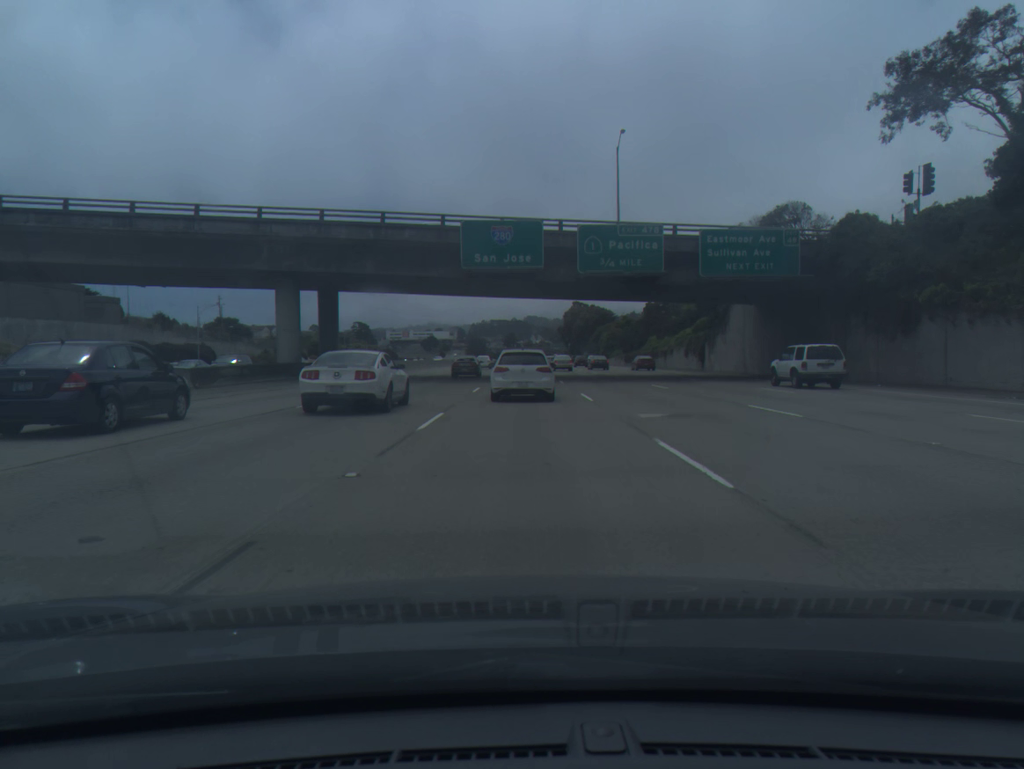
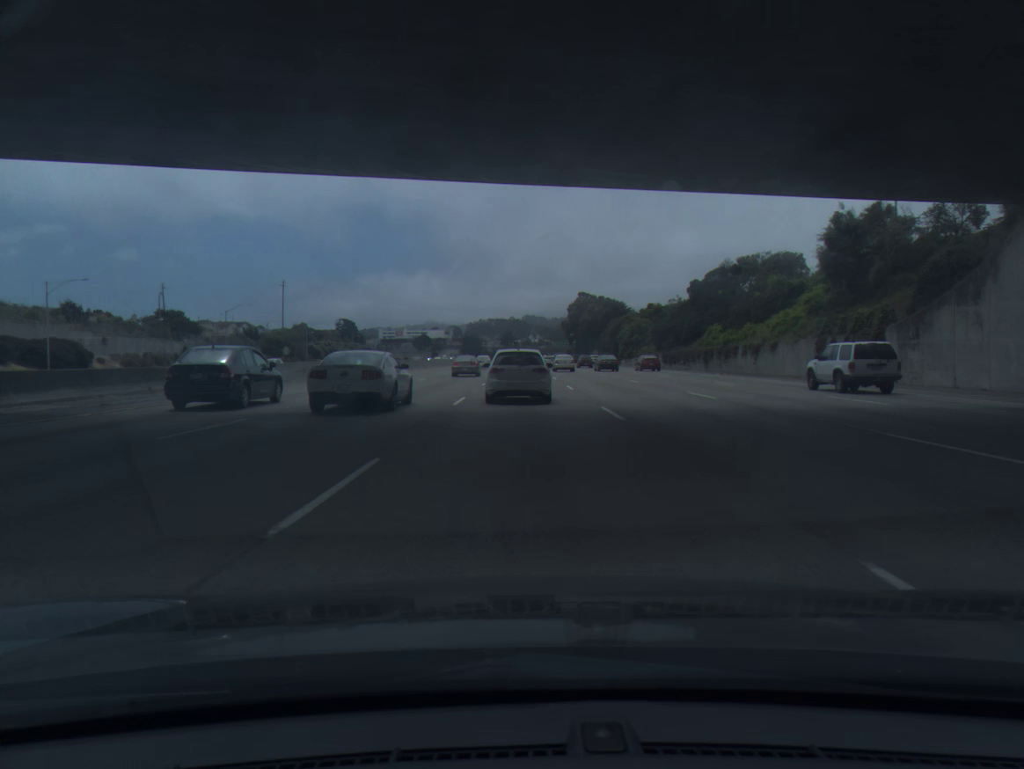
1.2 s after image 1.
(+0.1, +37.0) m; 0°
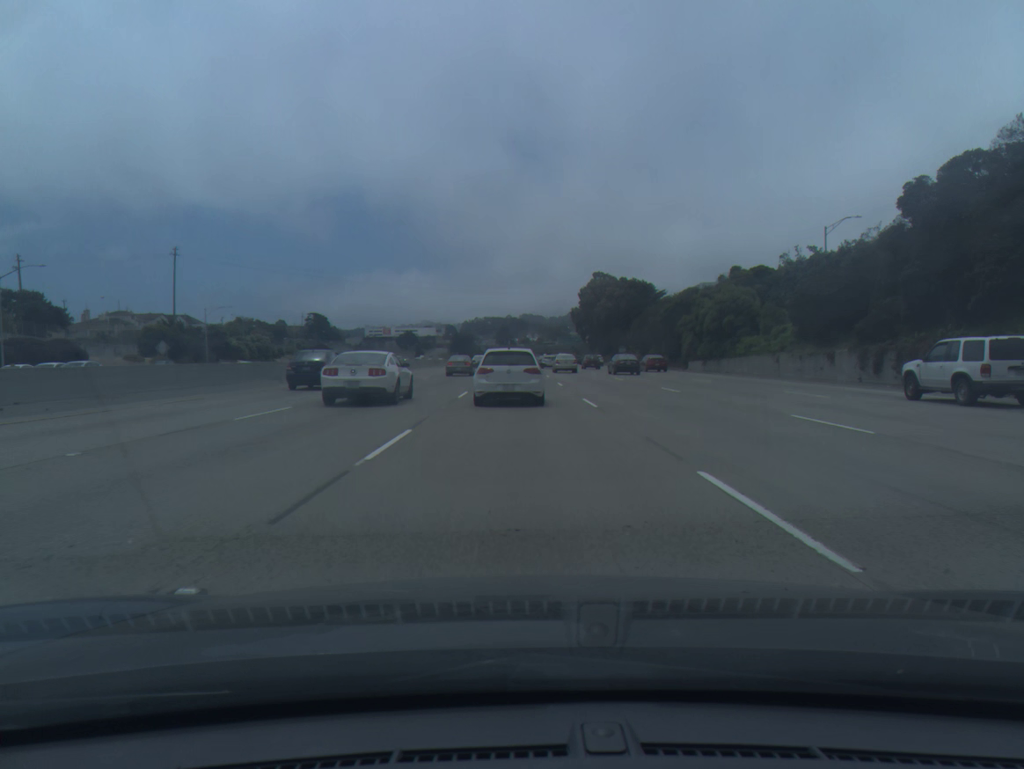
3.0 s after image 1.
(+0.1, +54.6) m; 0°
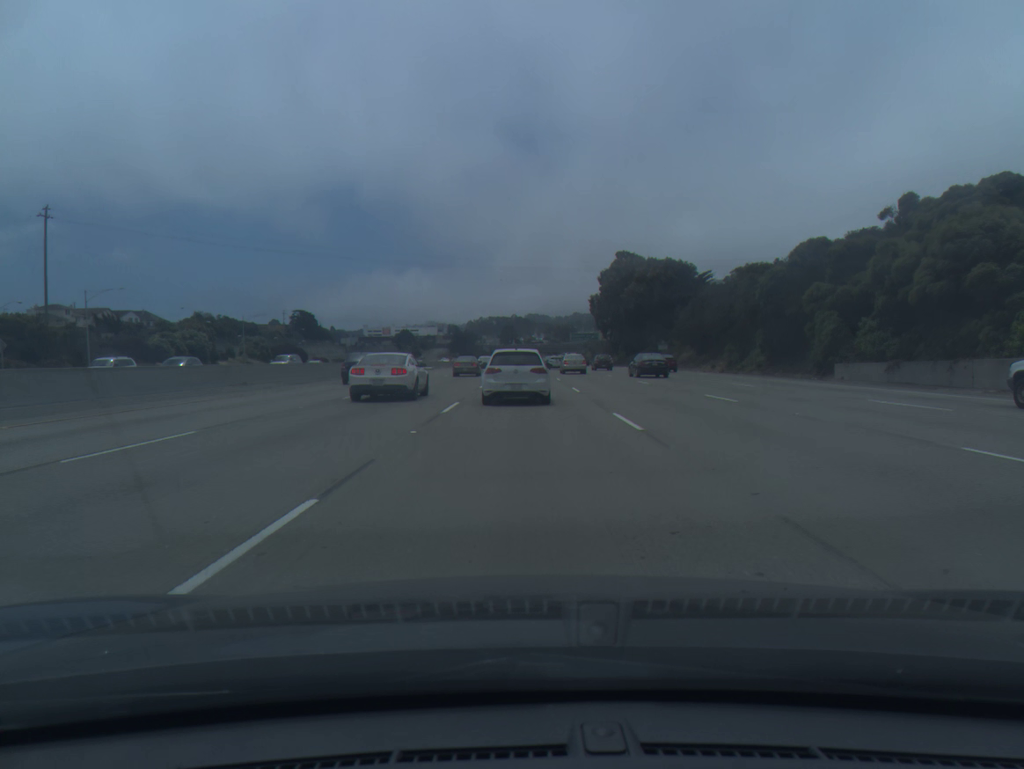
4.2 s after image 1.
(-0.1, +35.5) m; 0°
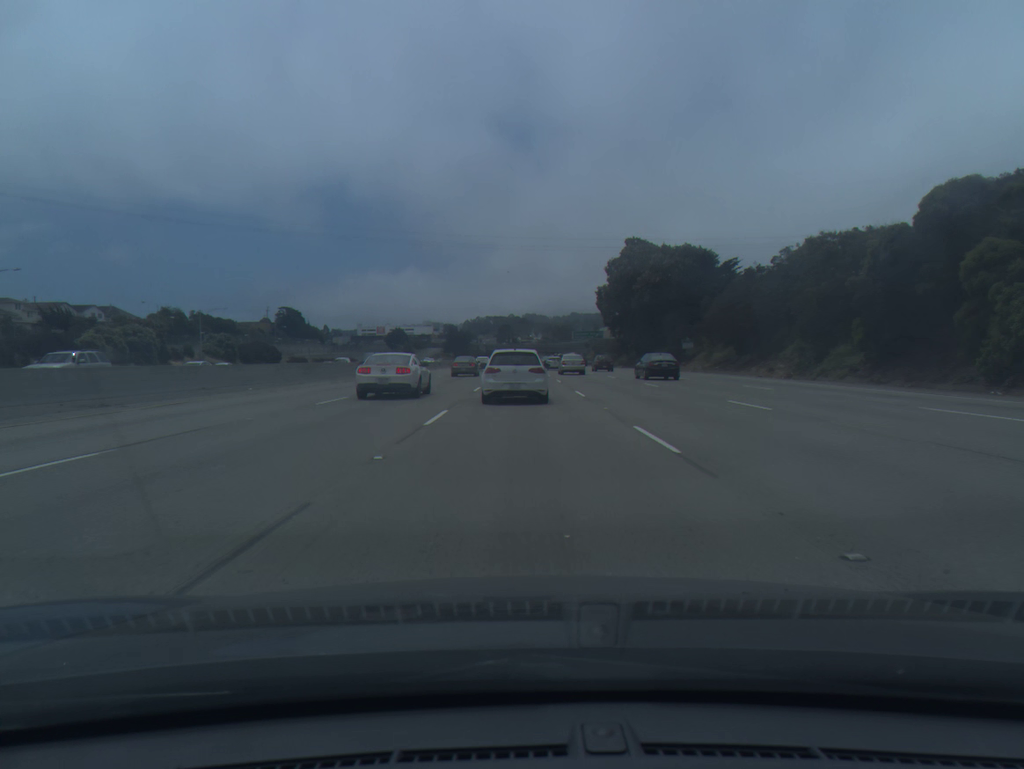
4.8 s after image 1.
(0.0, +17.6) m; 0°
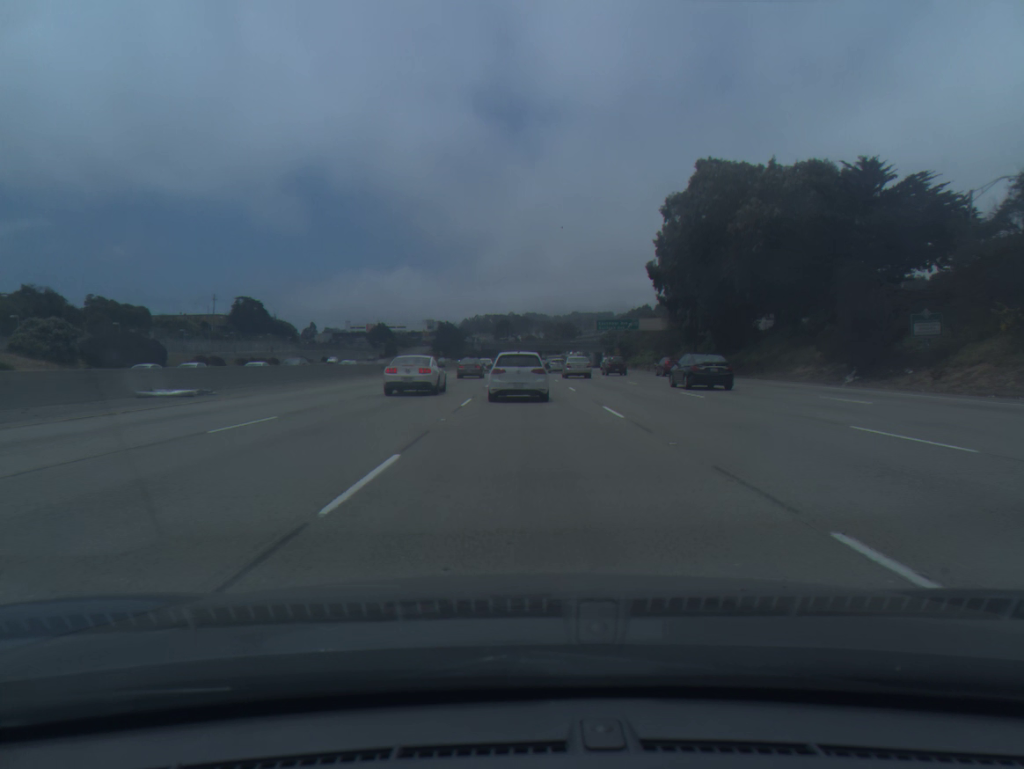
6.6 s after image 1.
(-0.2, +52.1) m; 0°
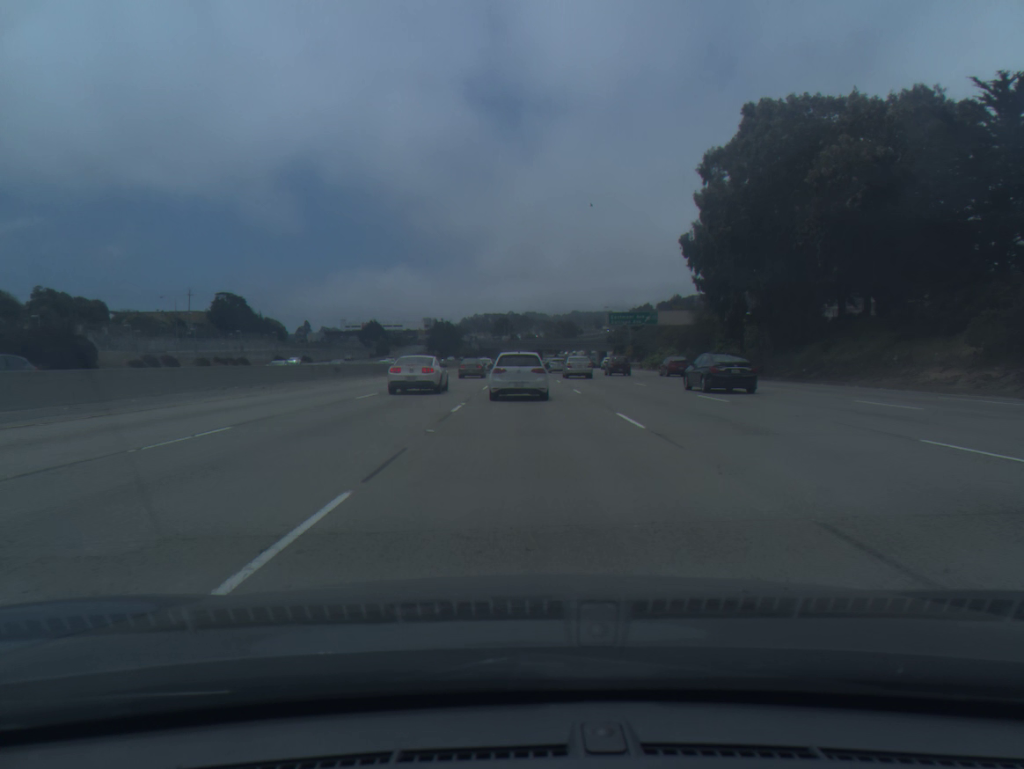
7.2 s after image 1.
(0.0, +17.3) m; 0°
